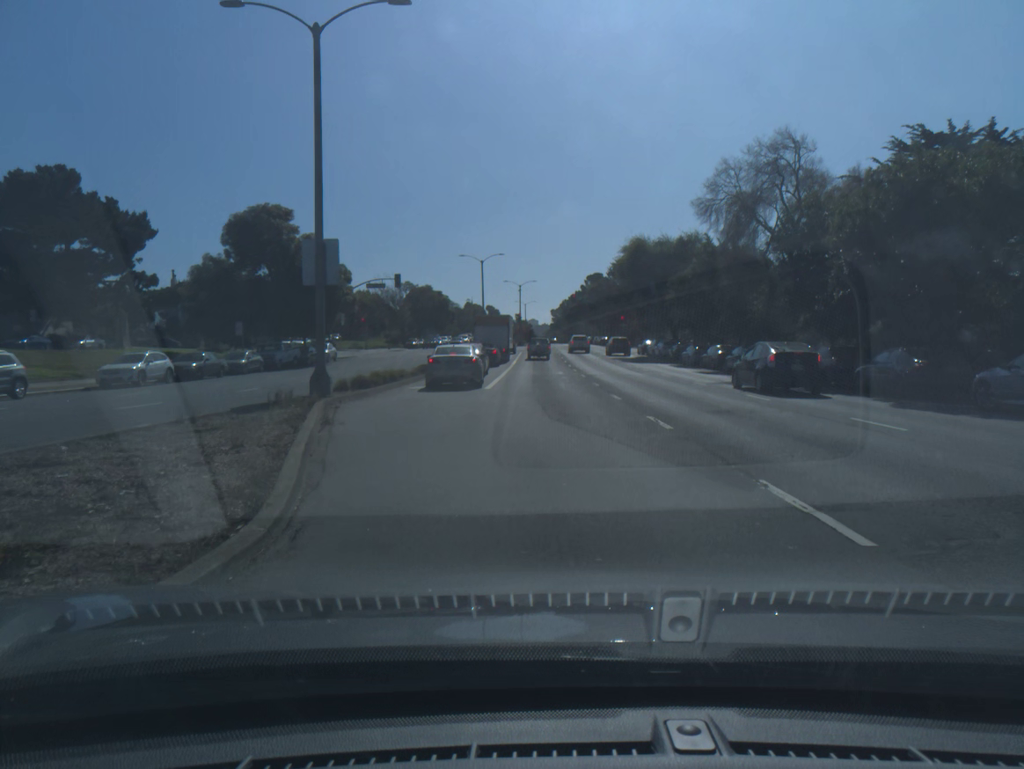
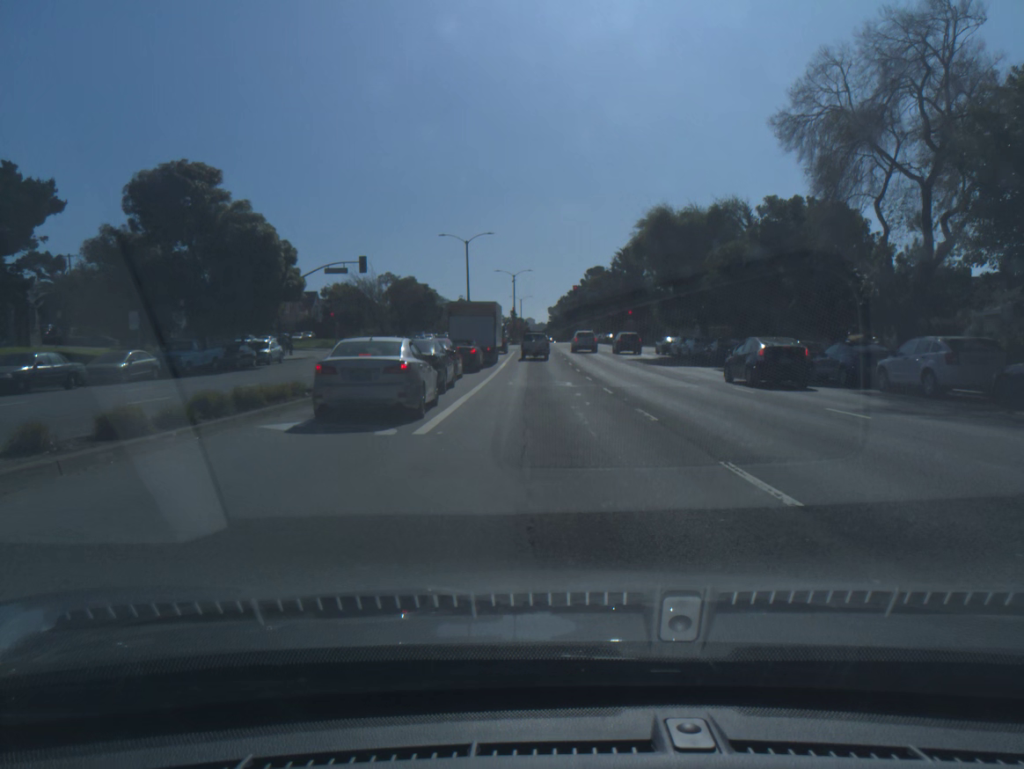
(0.0, +13.7) m; 0°
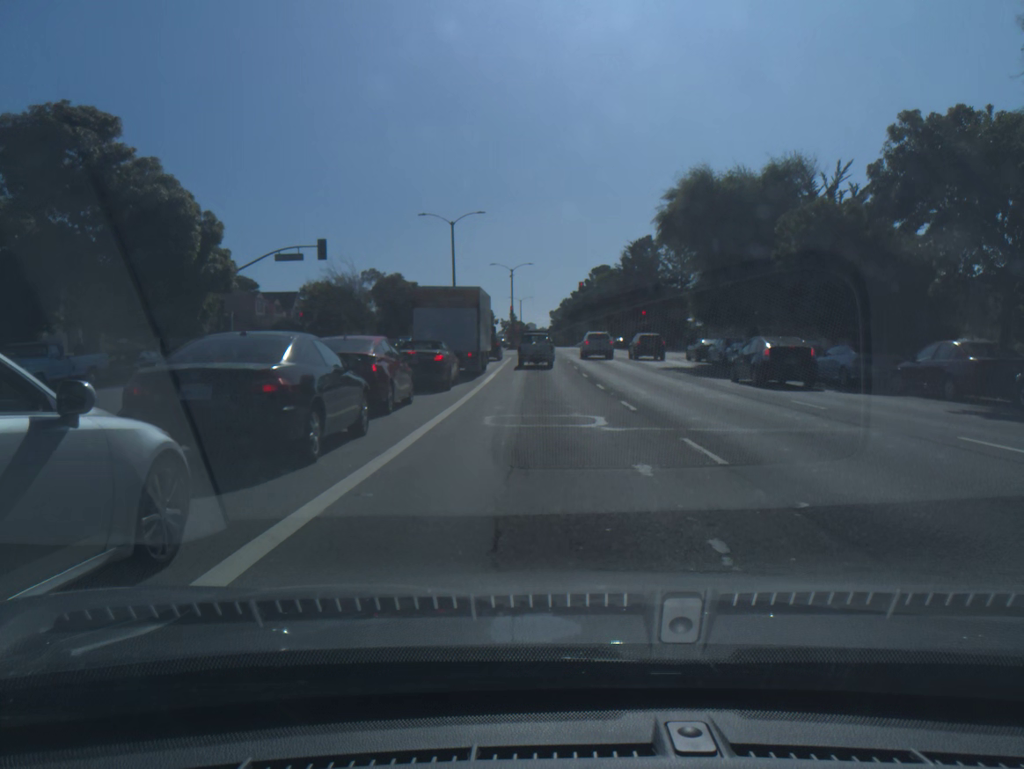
(0.0, +12.2) m; 0°
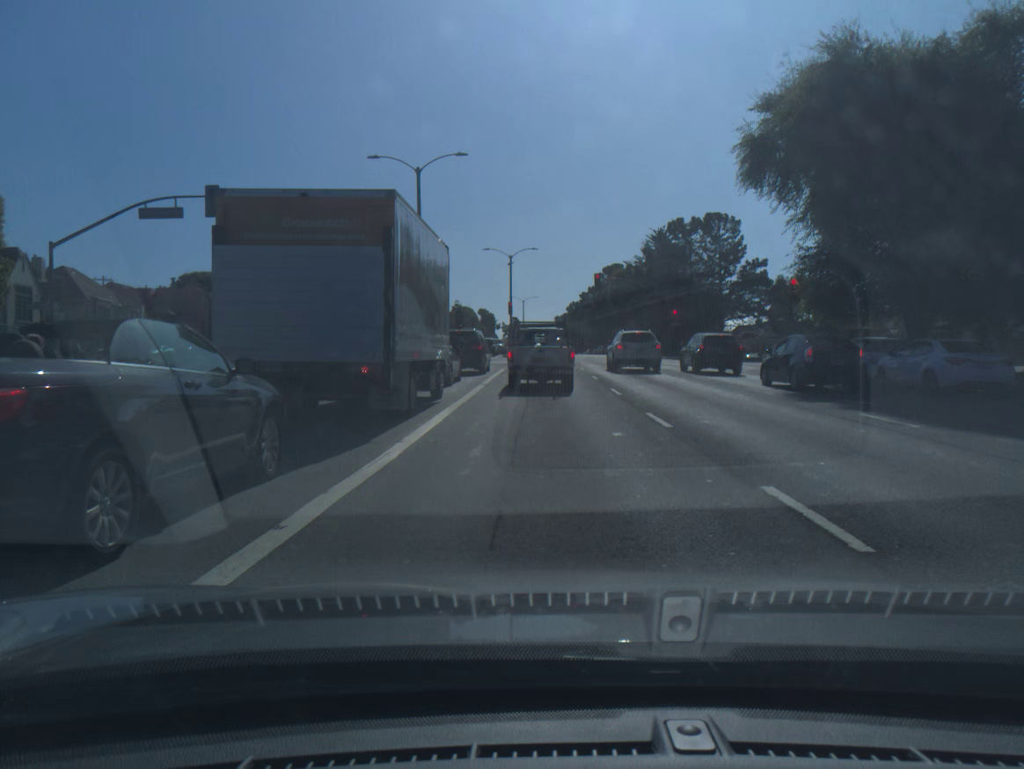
(-0.1, +18.3) m; -1°
